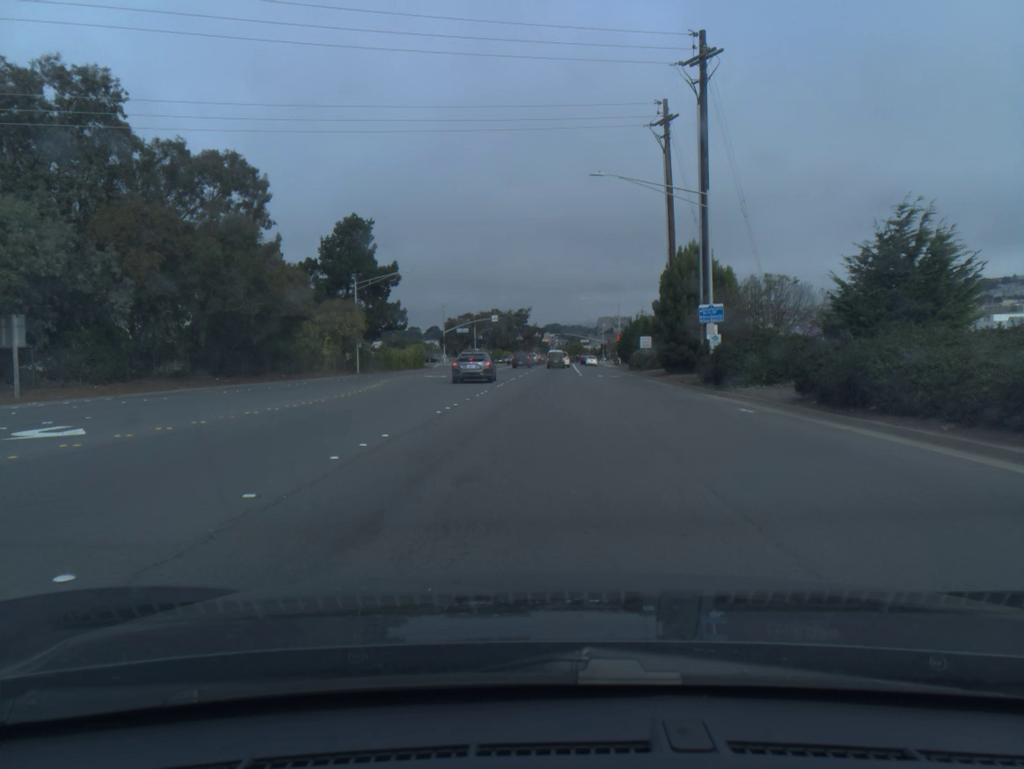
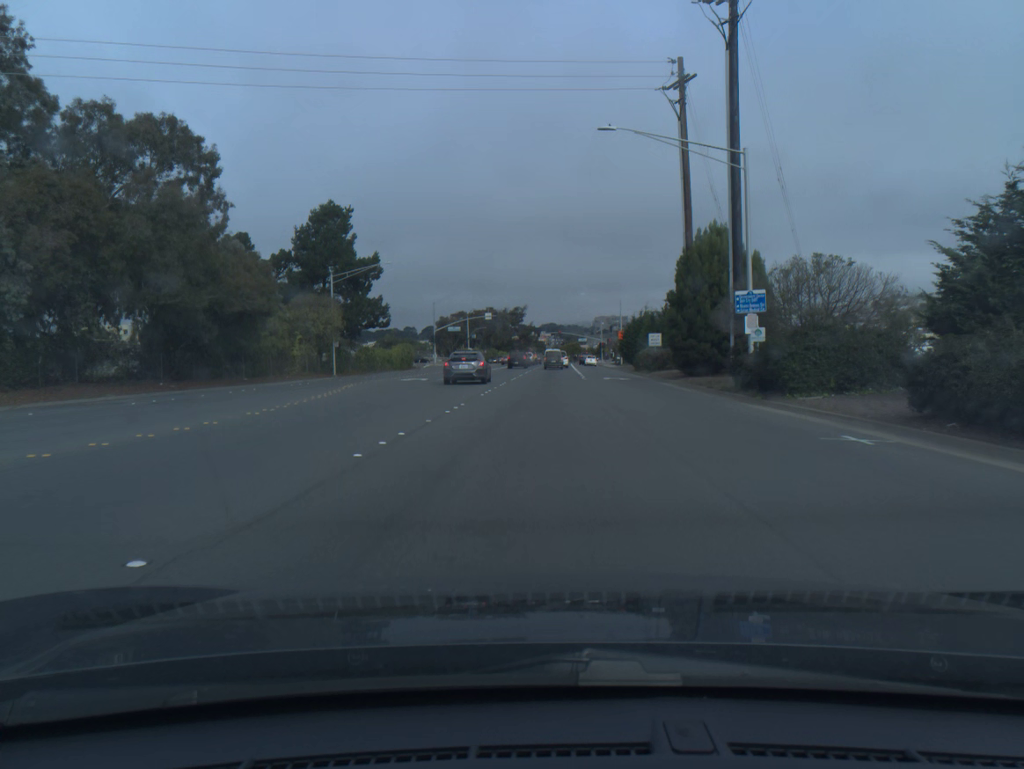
(0.0, +7.0) m; 0°
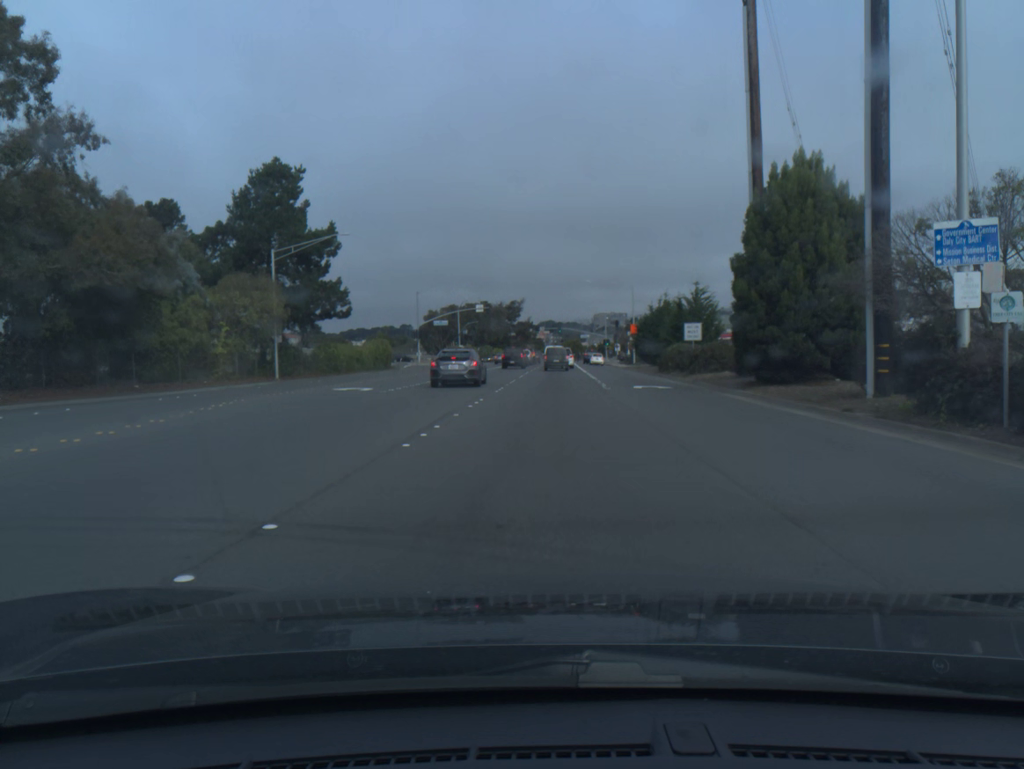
(0.0, +13.8) m; 0°
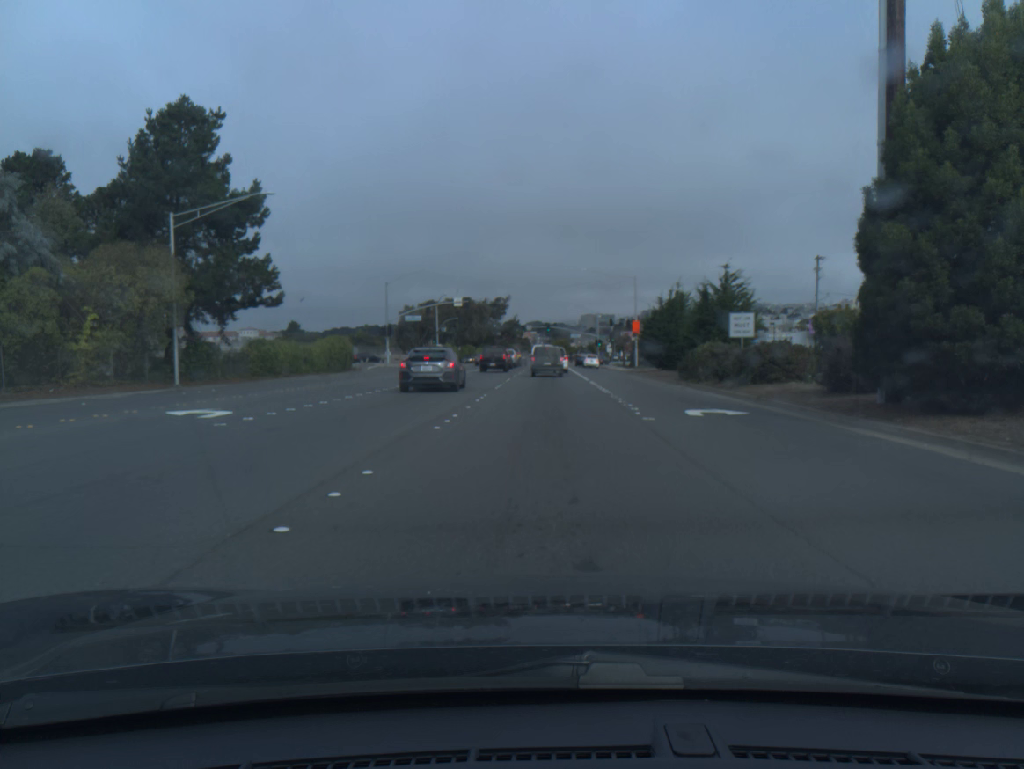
(+0.1, +12.5) m; +1°
